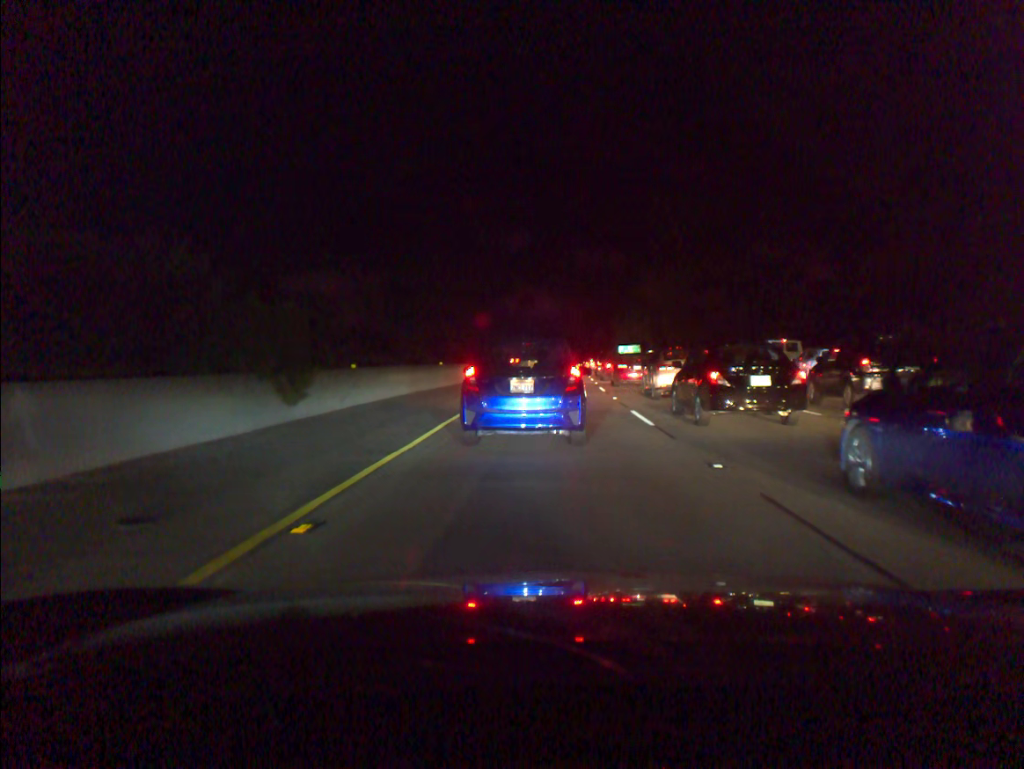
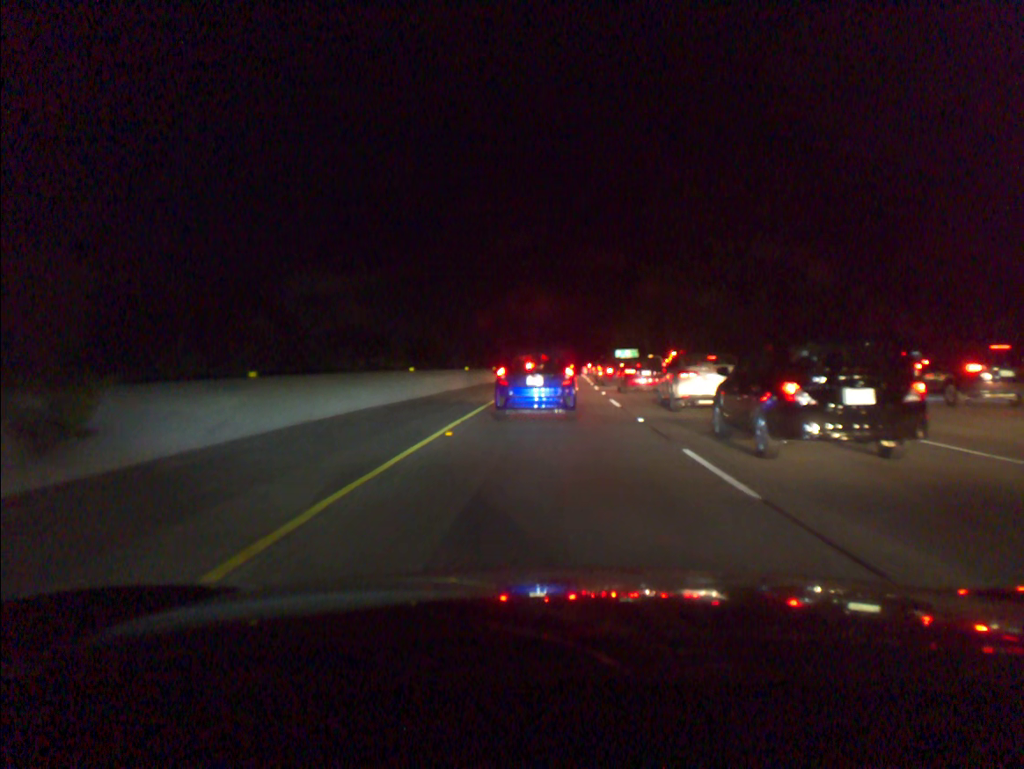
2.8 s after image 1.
(0.0, +7.0) m; 0°
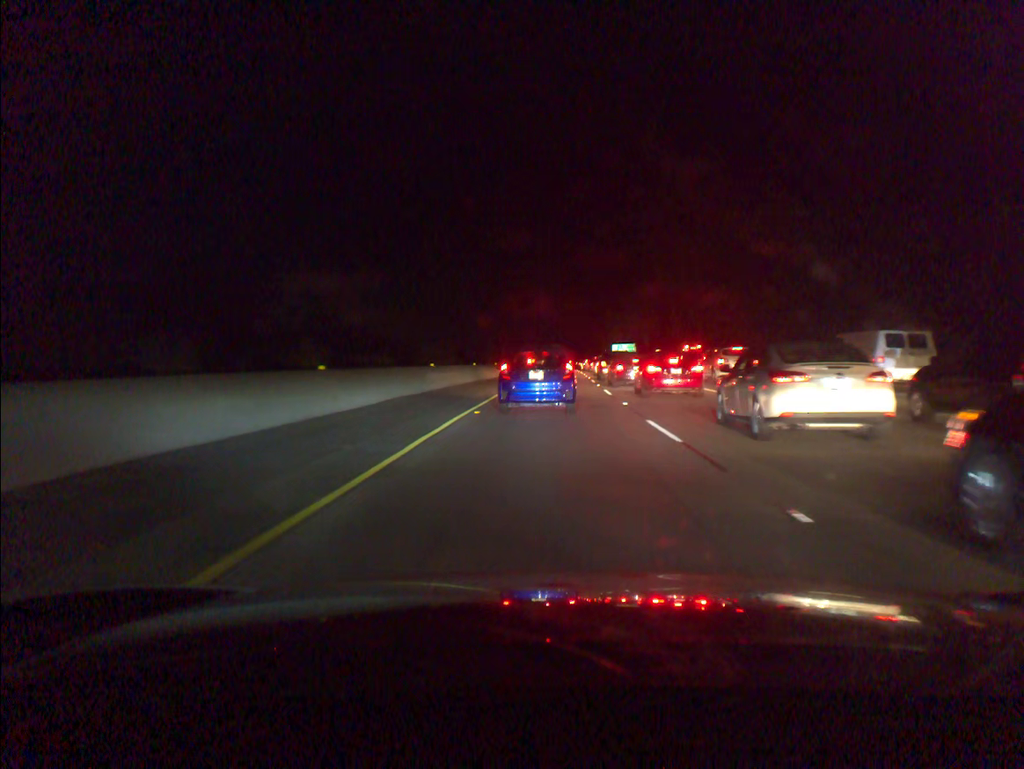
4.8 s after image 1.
(+0.1, +10.2) m; +1°
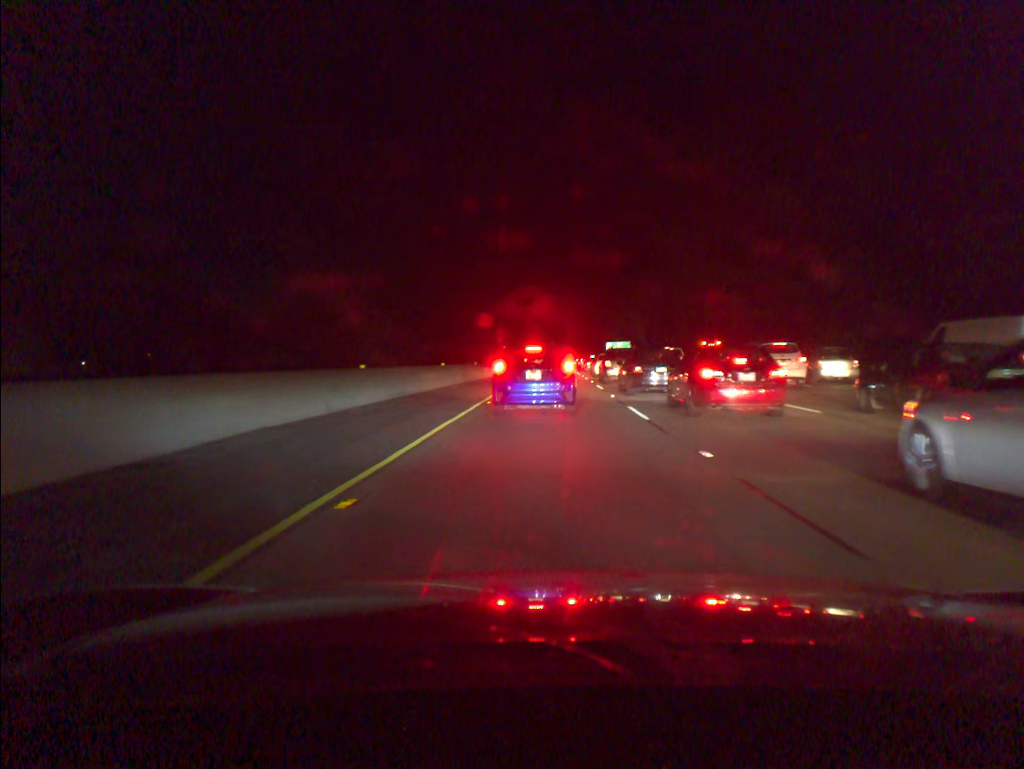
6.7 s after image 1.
(+0.1, +11.0) m; 0°
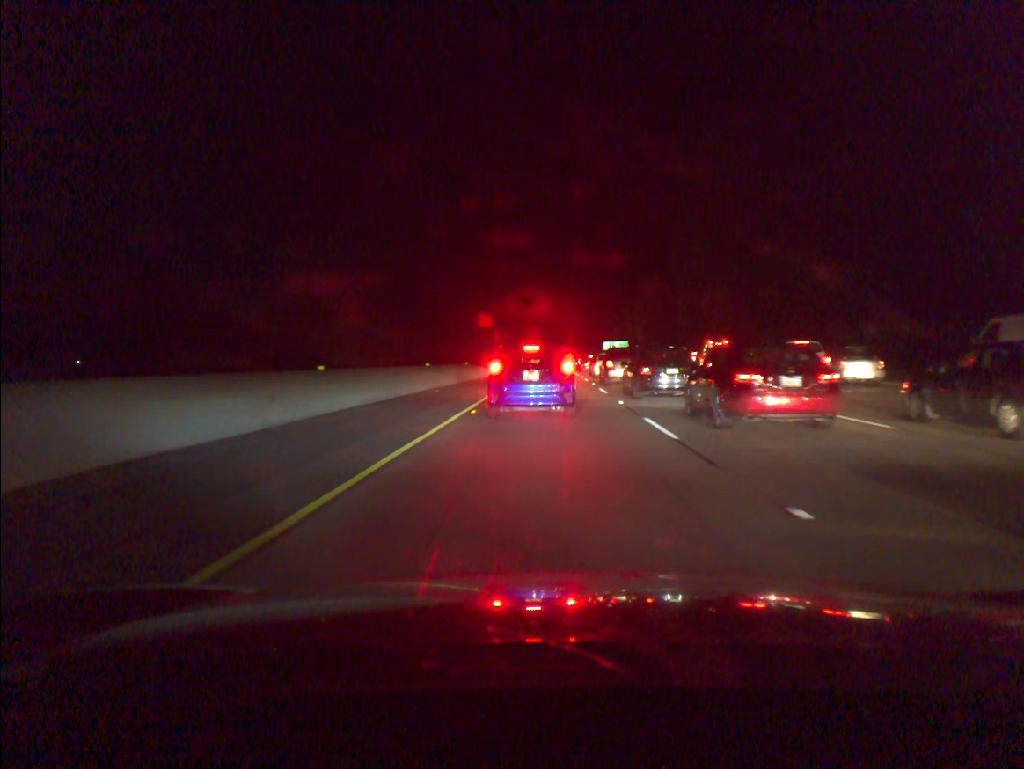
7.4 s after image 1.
(0.0, +3.6) m; 0°
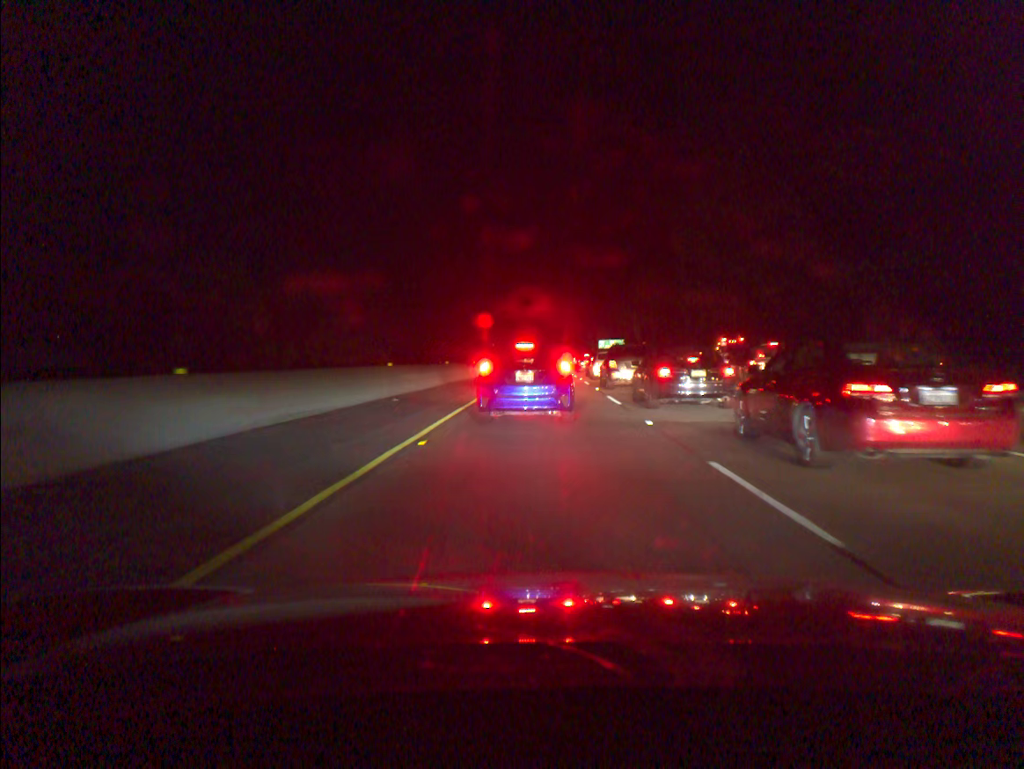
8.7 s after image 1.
(+0.1, +6.5) m; +1°
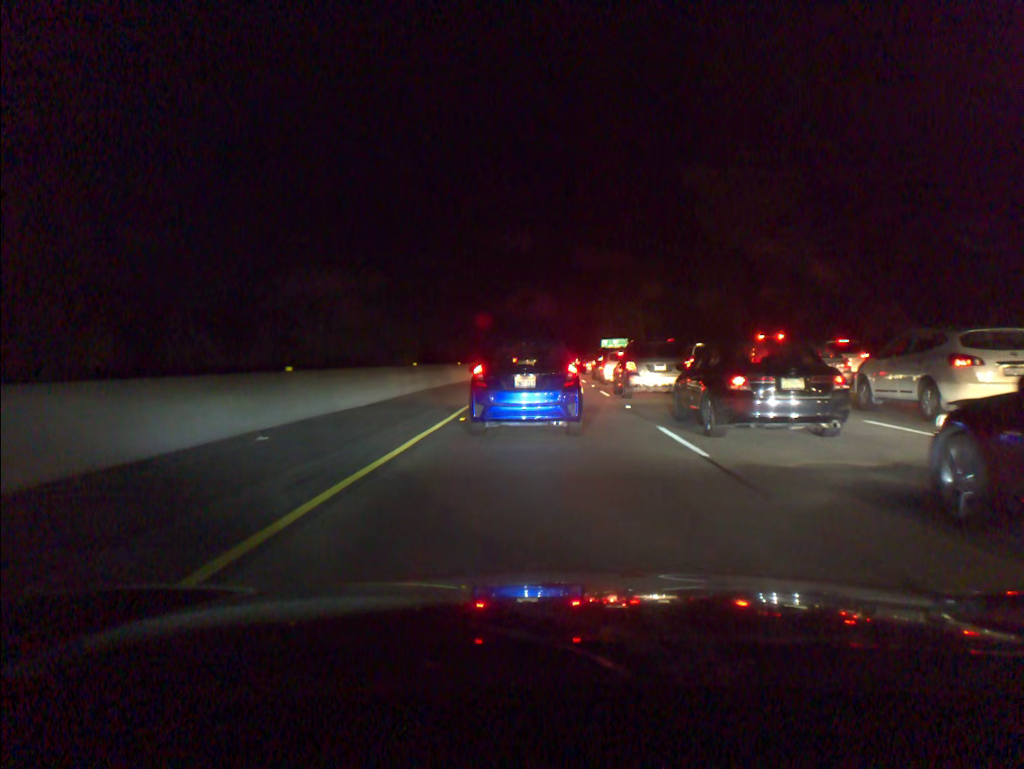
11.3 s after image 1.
(-0.1, +10.3) m; 0°
